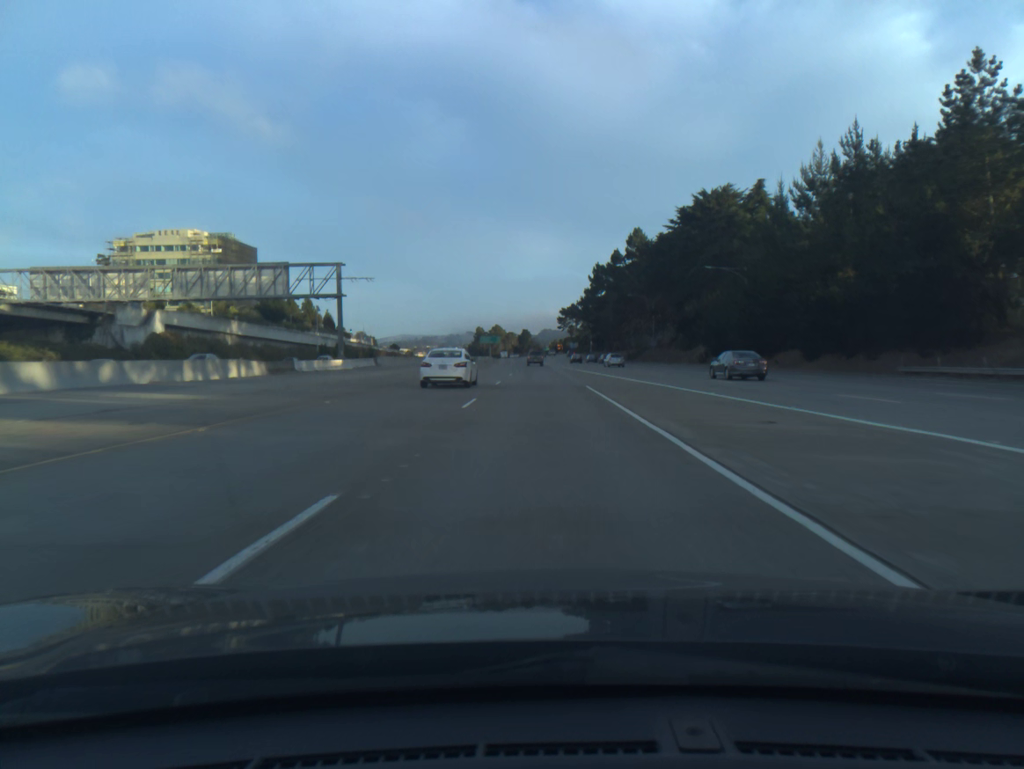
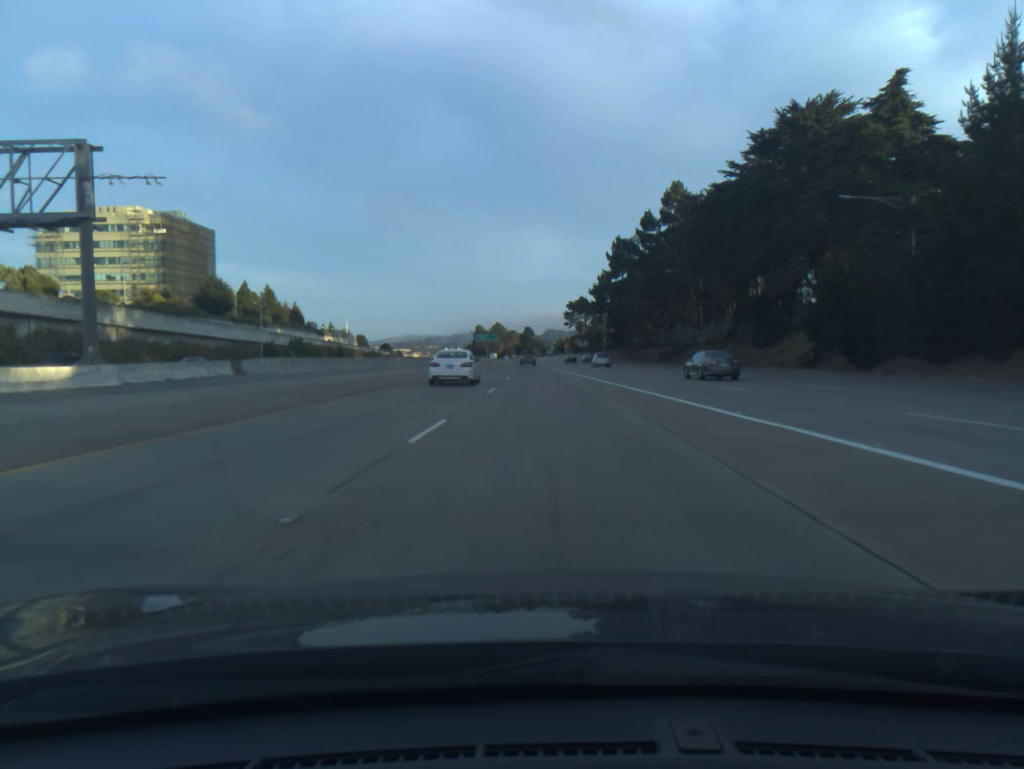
(-0.1, +36.6) m; 0°
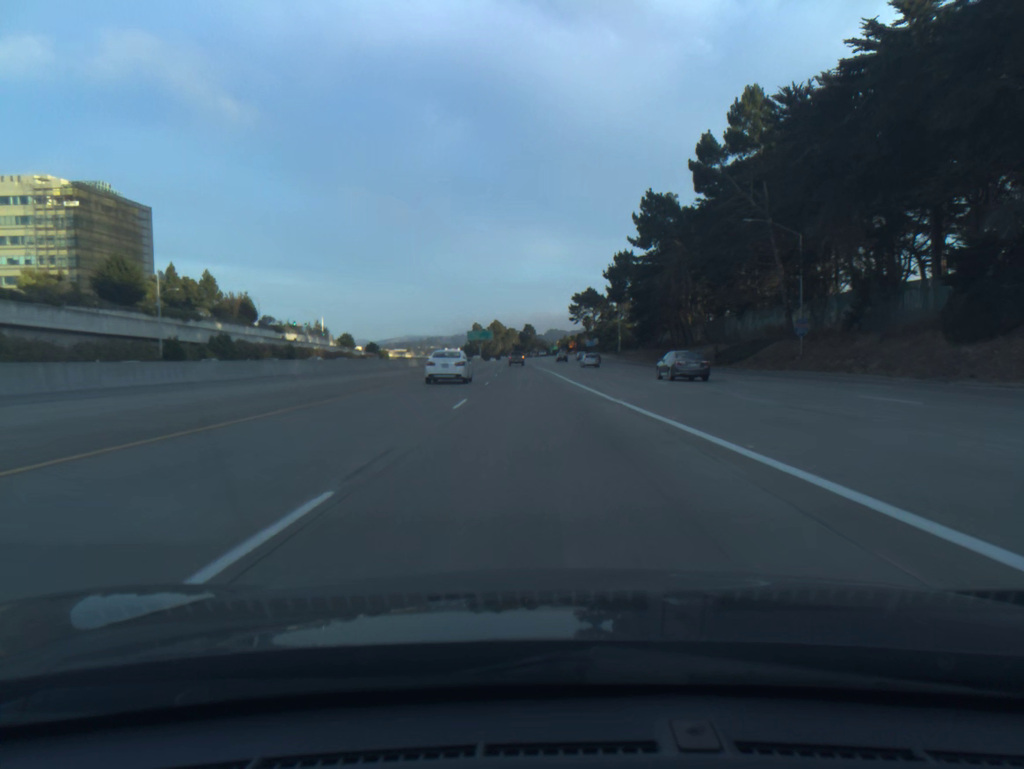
(0.0, +36.6) m; 0°
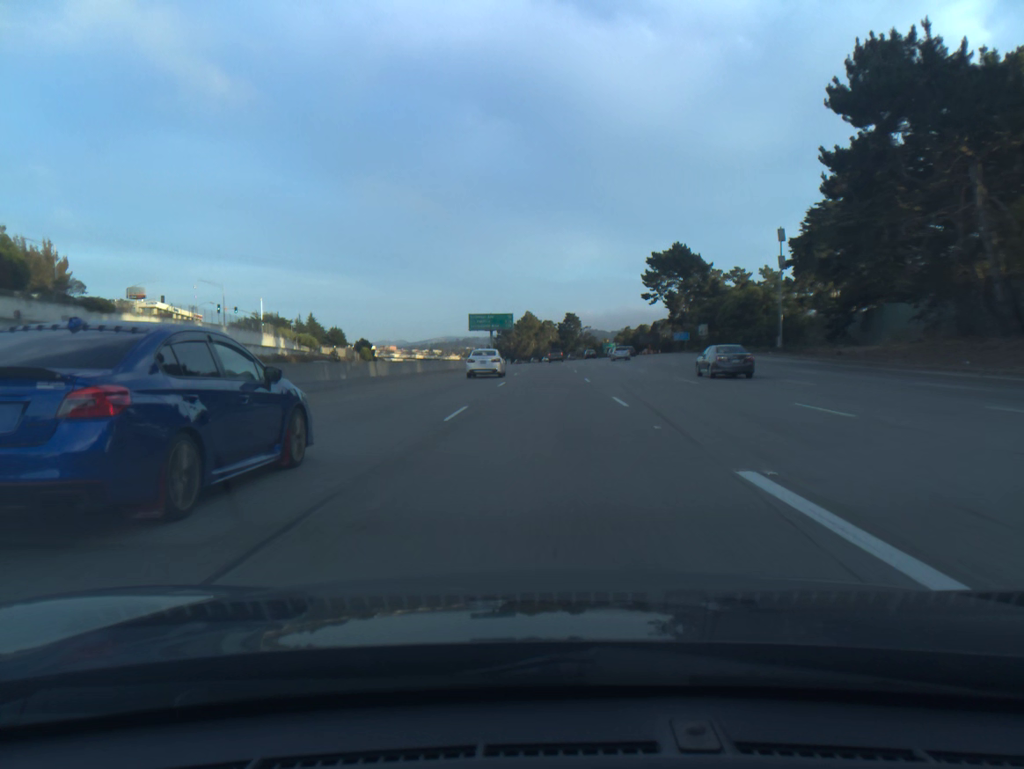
(-2.8, +91.5) m; -3°
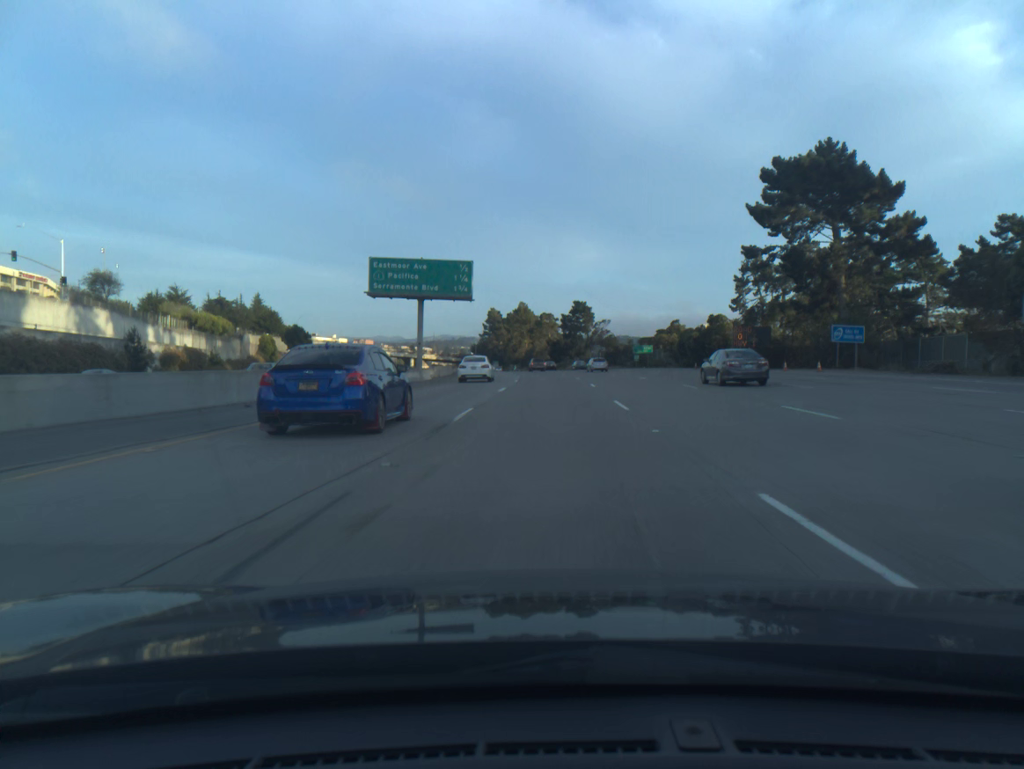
(+0.2, +73.2) m; 0°
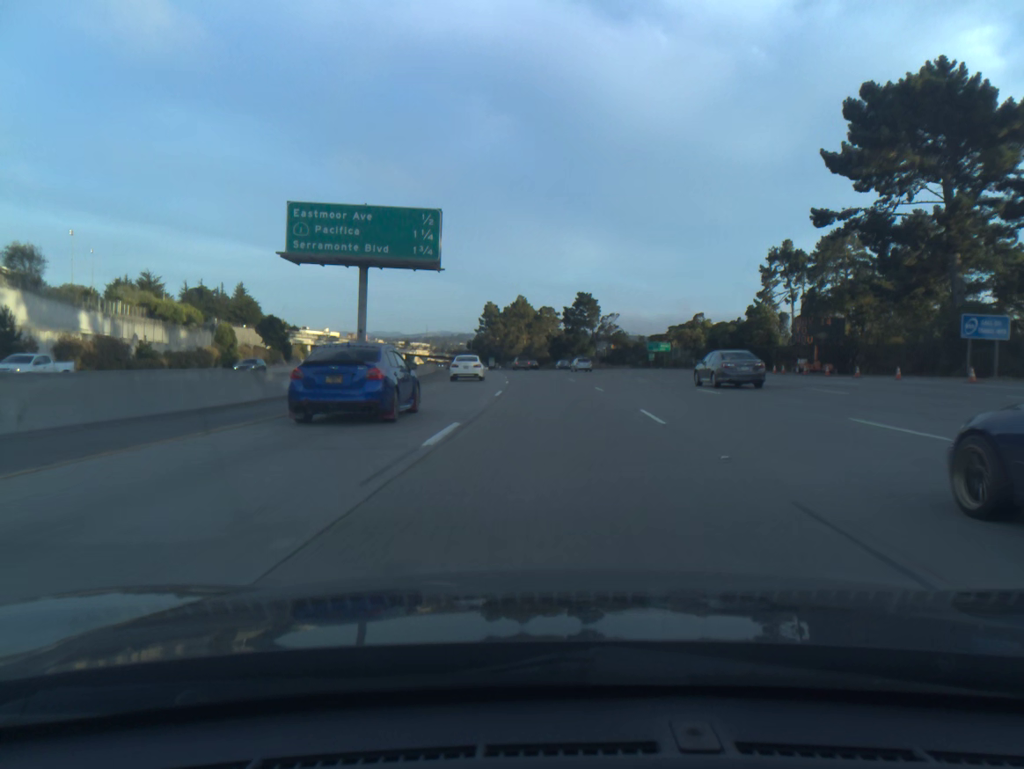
(0.0, +18.3) m; 0°
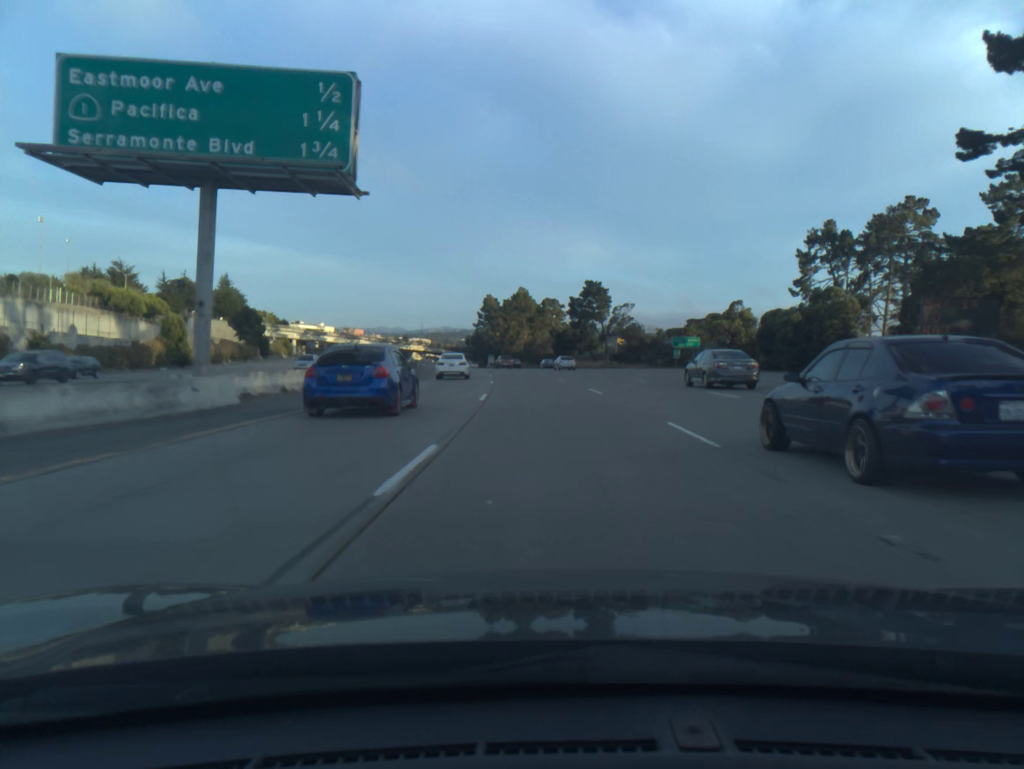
(0.0, +18.3) m; 0°
